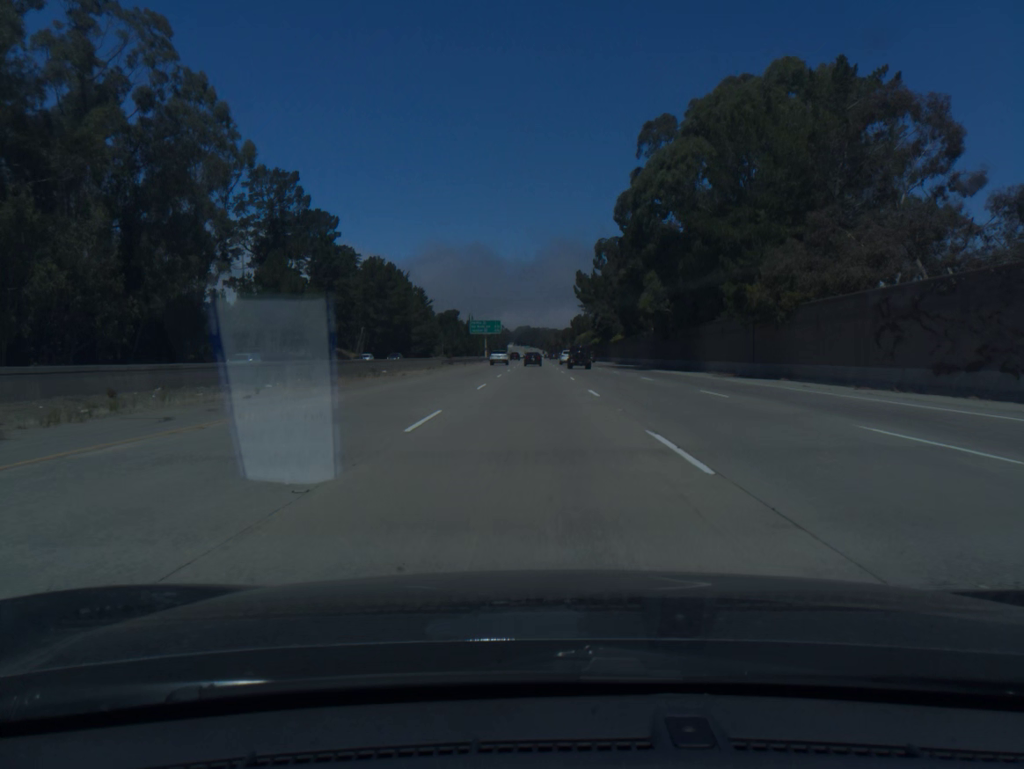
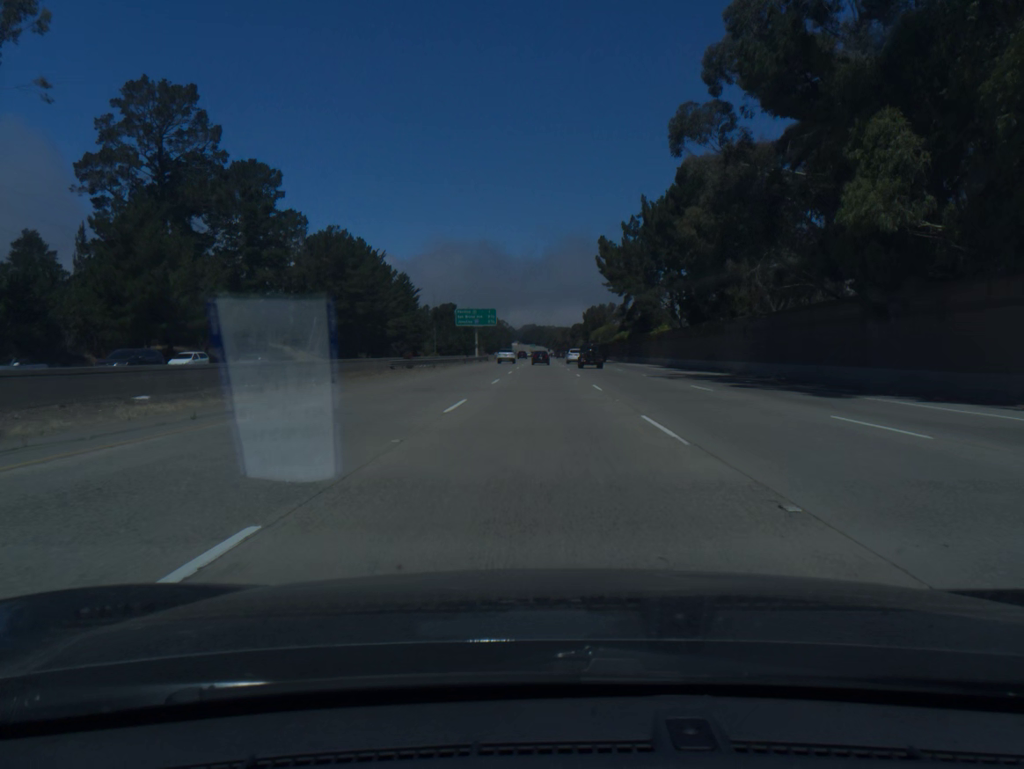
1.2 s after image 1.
(-0.2, +40.6) m; 0°
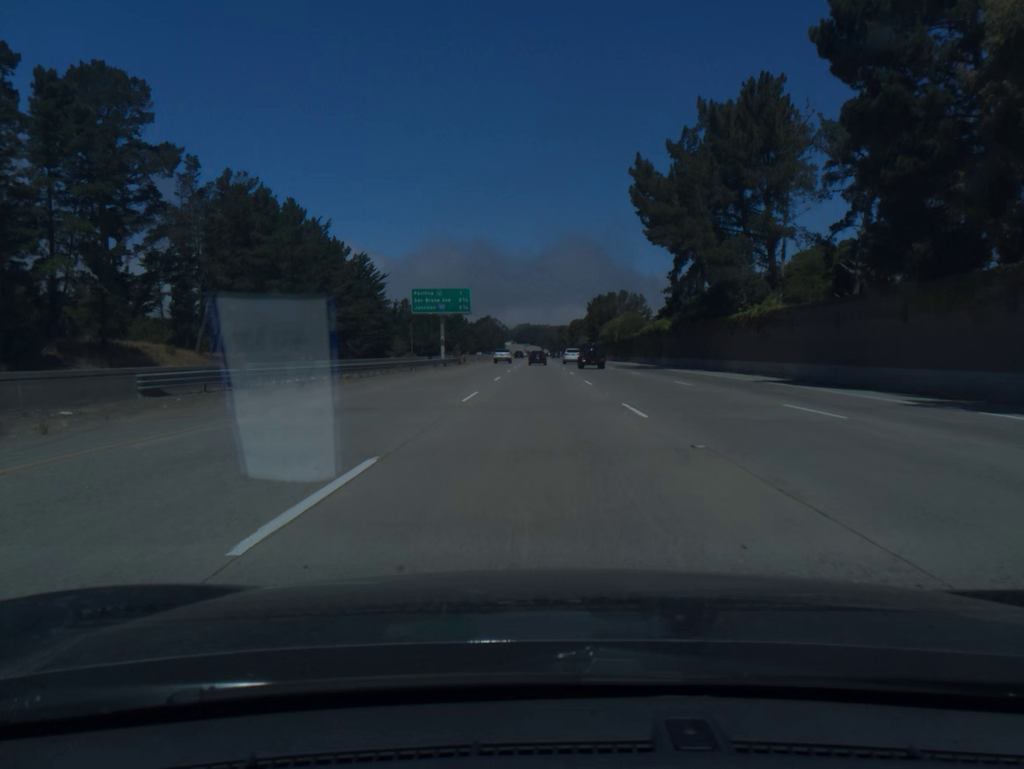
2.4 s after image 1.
(+0.1, +40.6) m; 0°
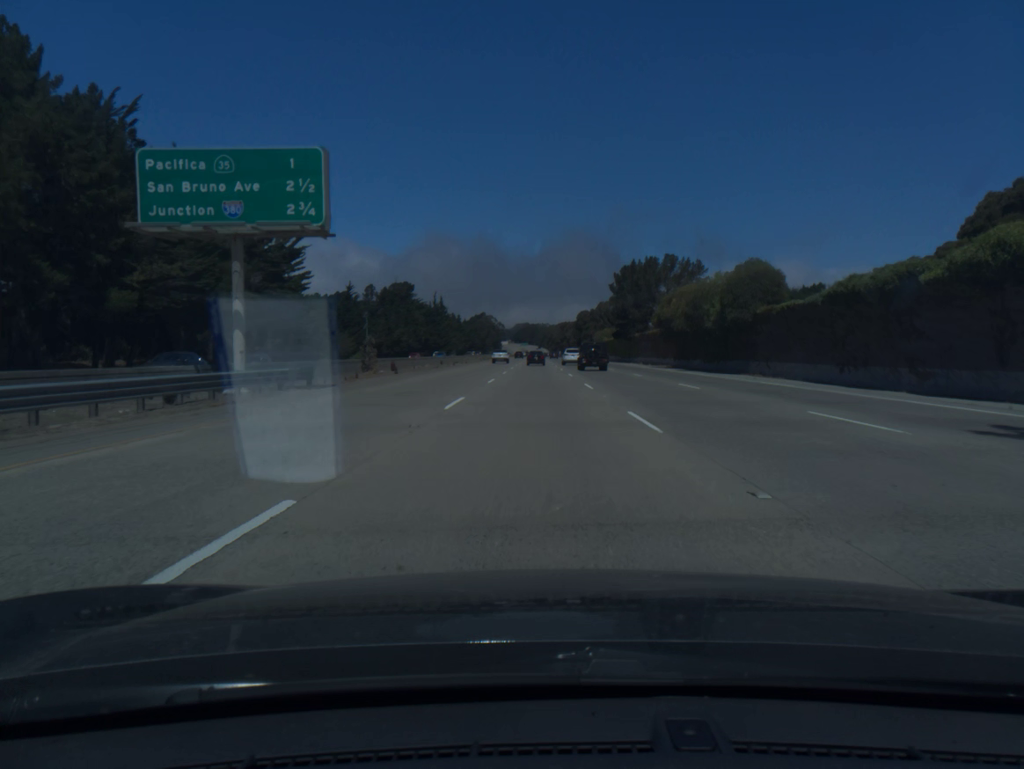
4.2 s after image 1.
(+0.1, +60.8) m; 0°
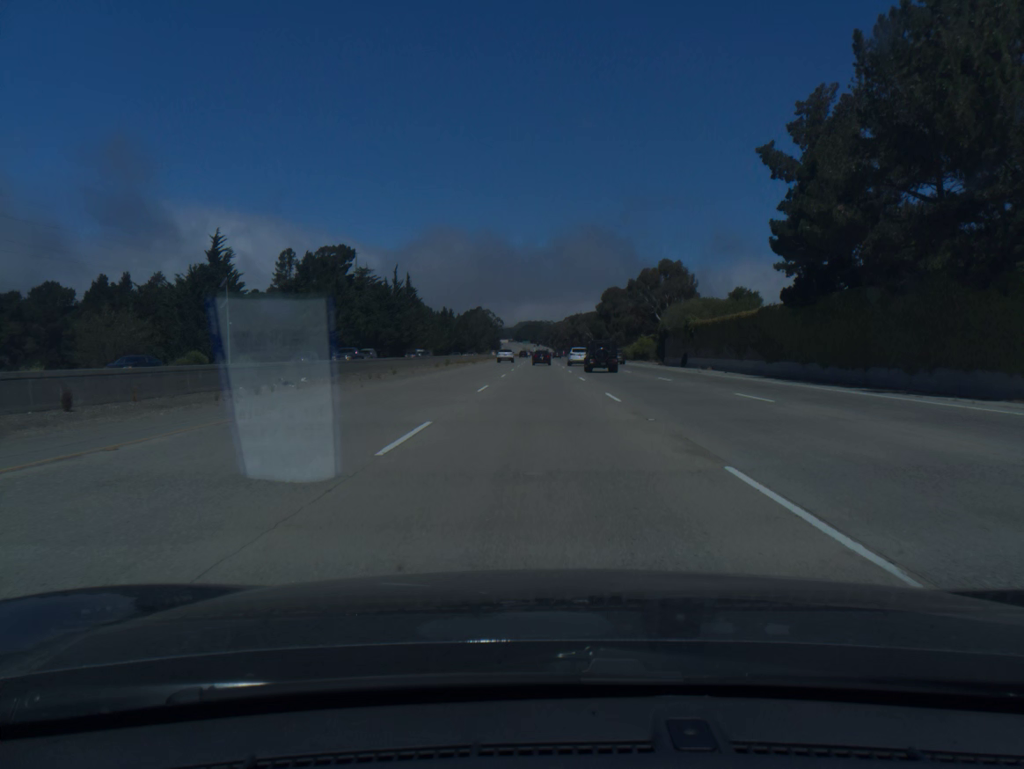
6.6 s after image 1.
(-0.3, +80.9) m; 0°
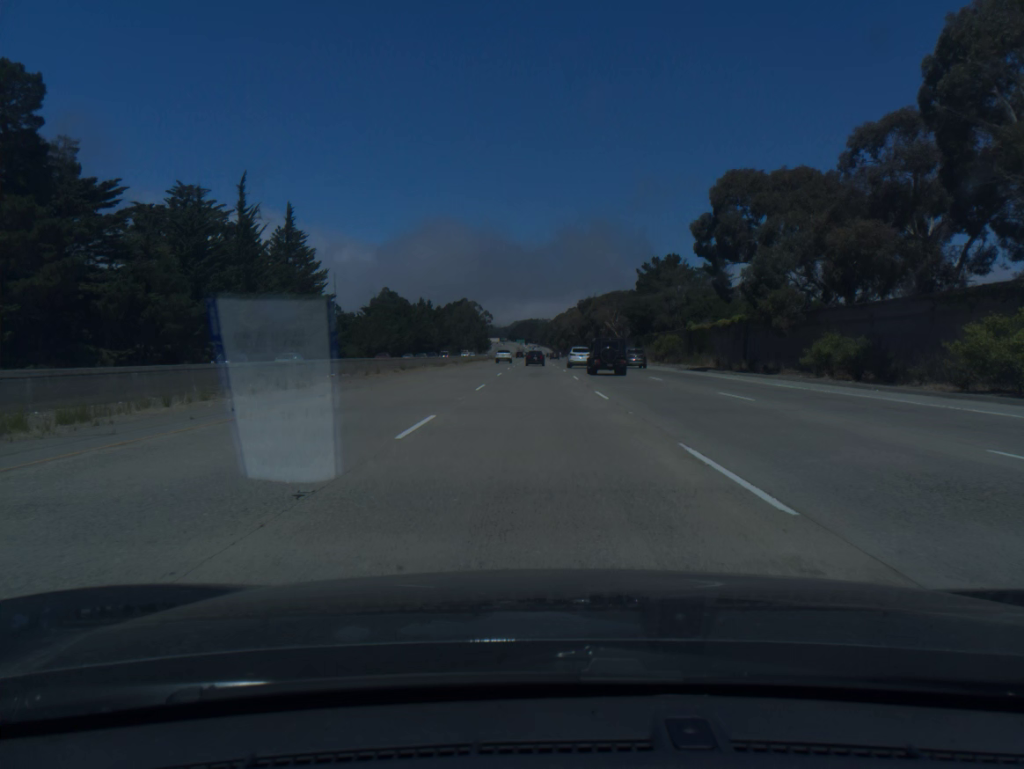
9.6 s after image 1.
(+0.3, +100.9) m; 0°
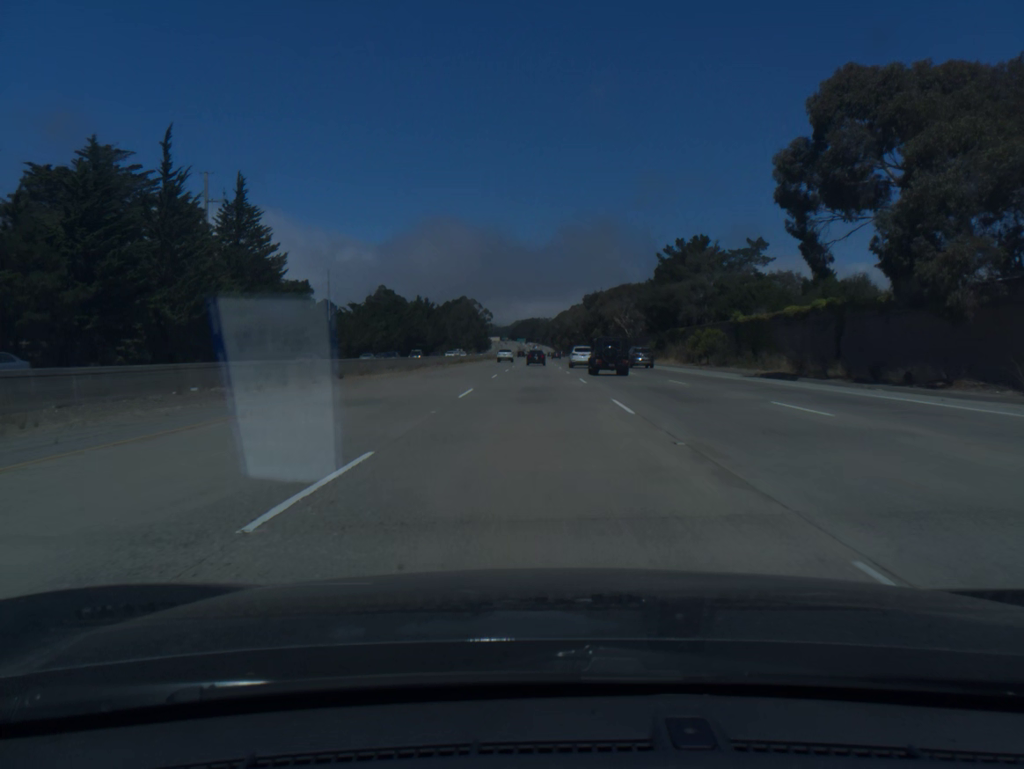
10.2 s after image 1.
(0.0, +20.2) m; 0°
